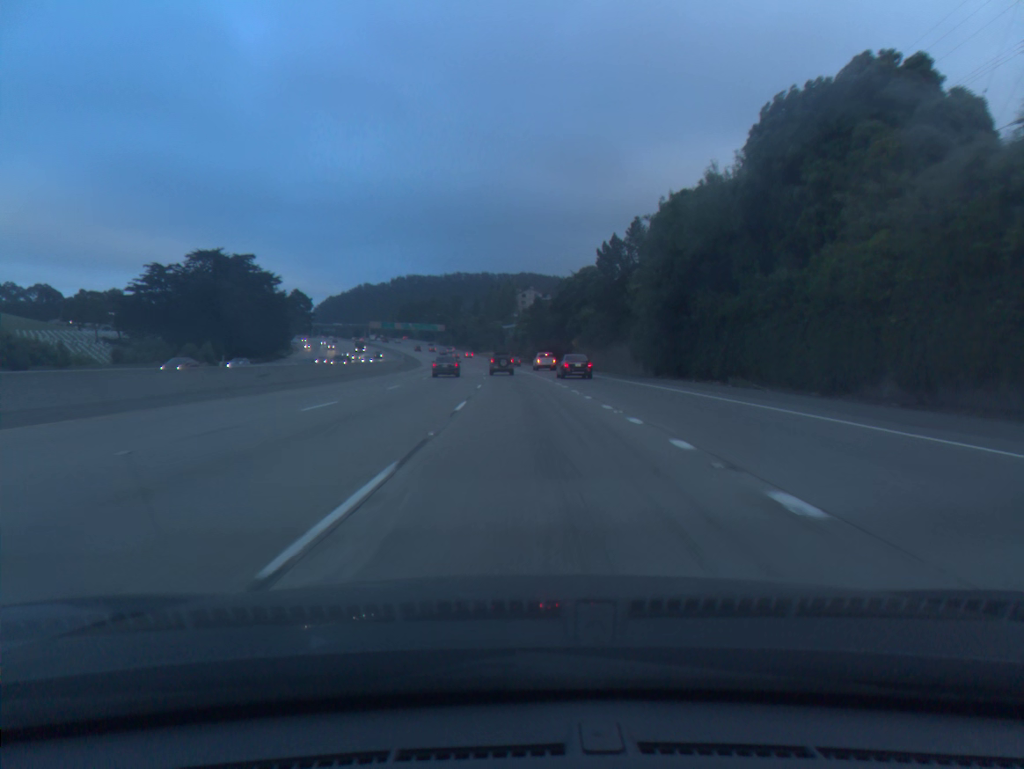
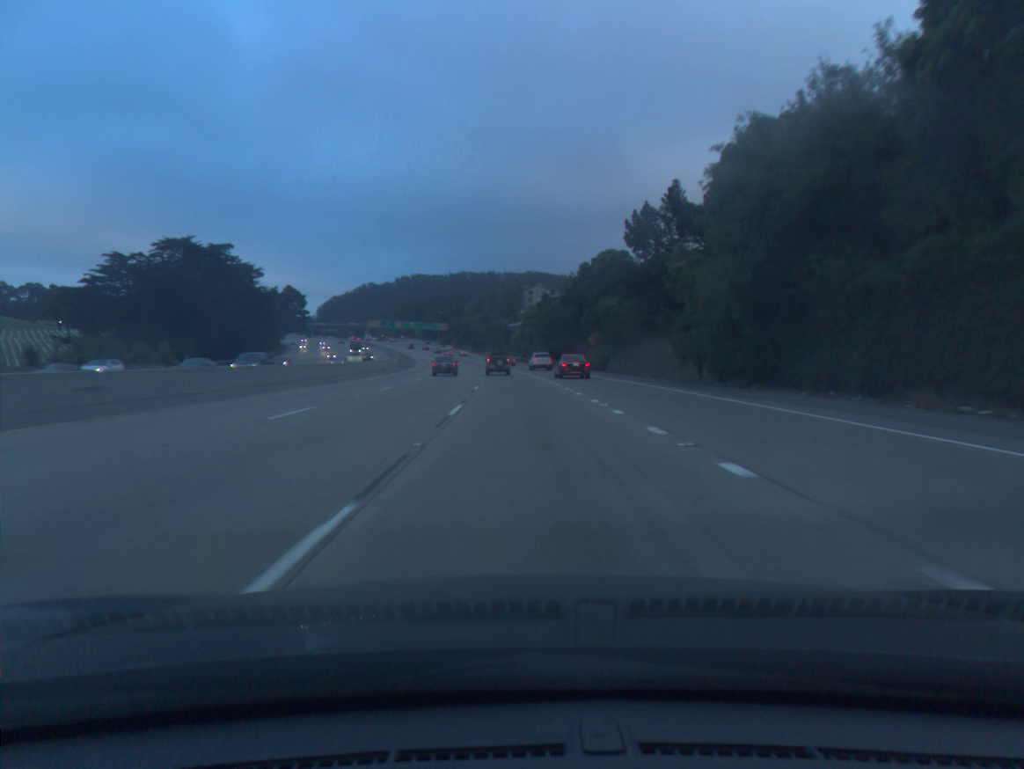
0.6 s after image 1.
(-0.1, +15.8) m; 0°
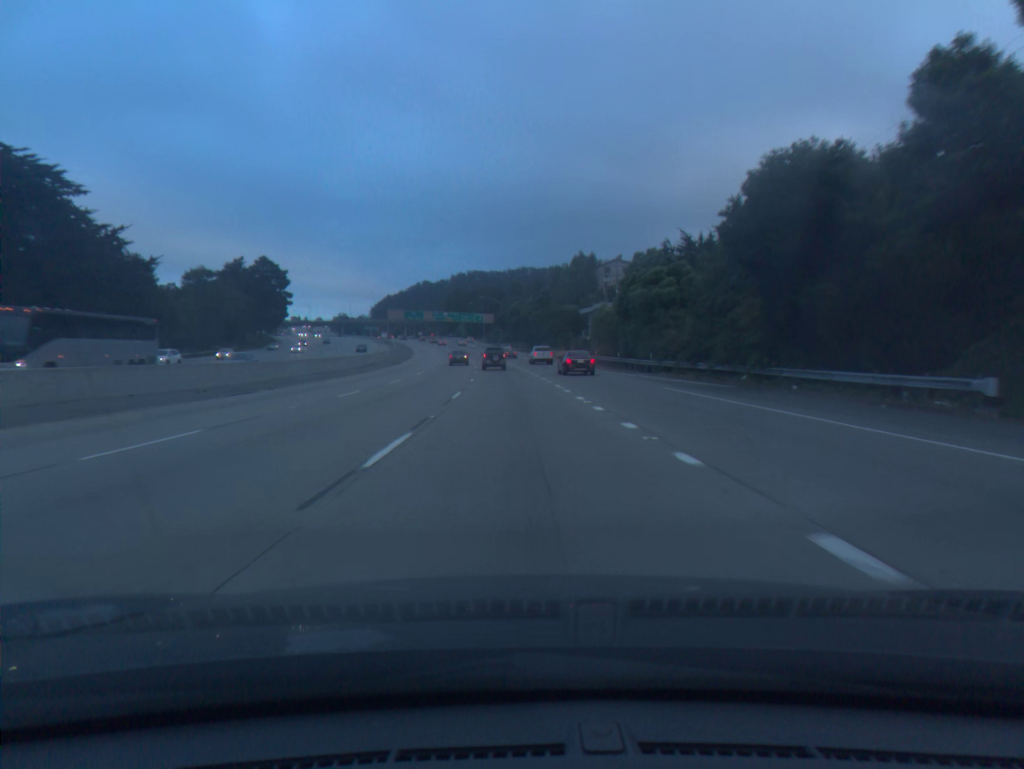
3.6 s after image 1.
(-2.5, +80.0) m; -4°
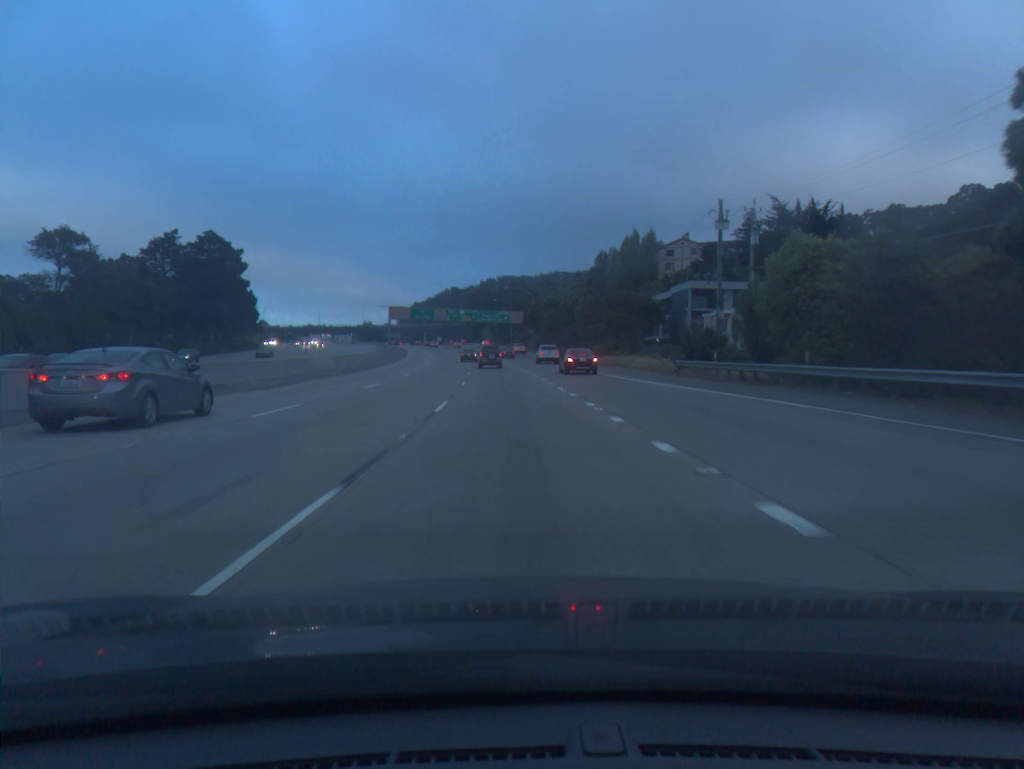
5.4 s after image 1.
(-1.0, +48.1) m; -2°
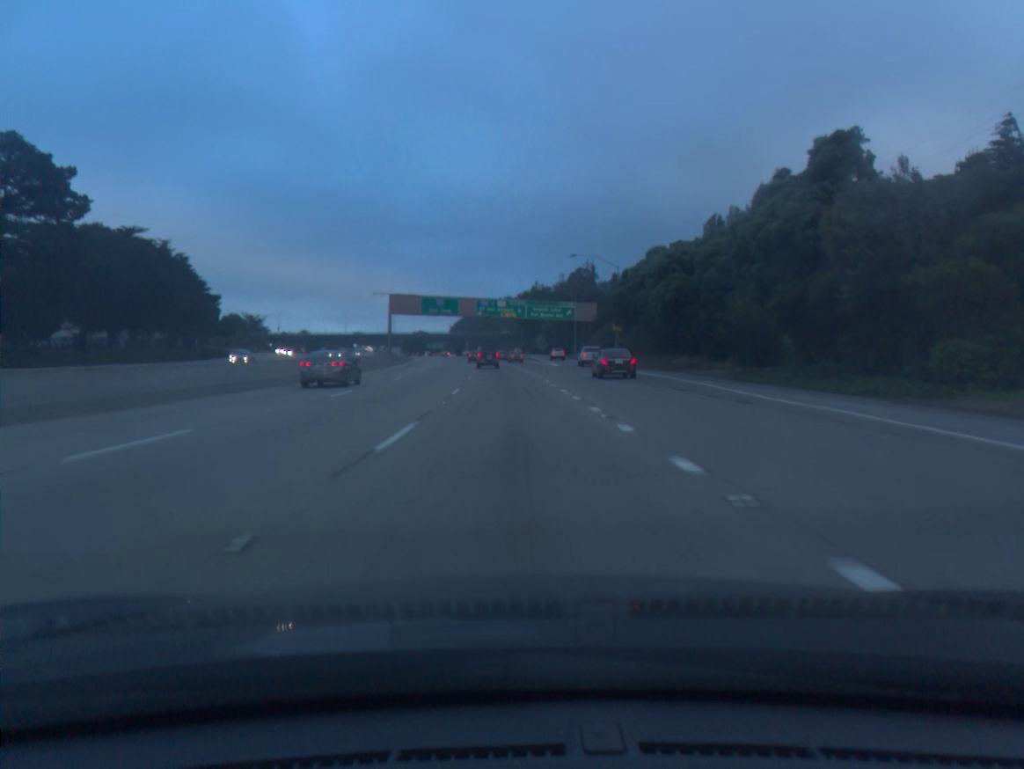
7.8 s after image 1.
(-2.2, +64.3) m; -4°
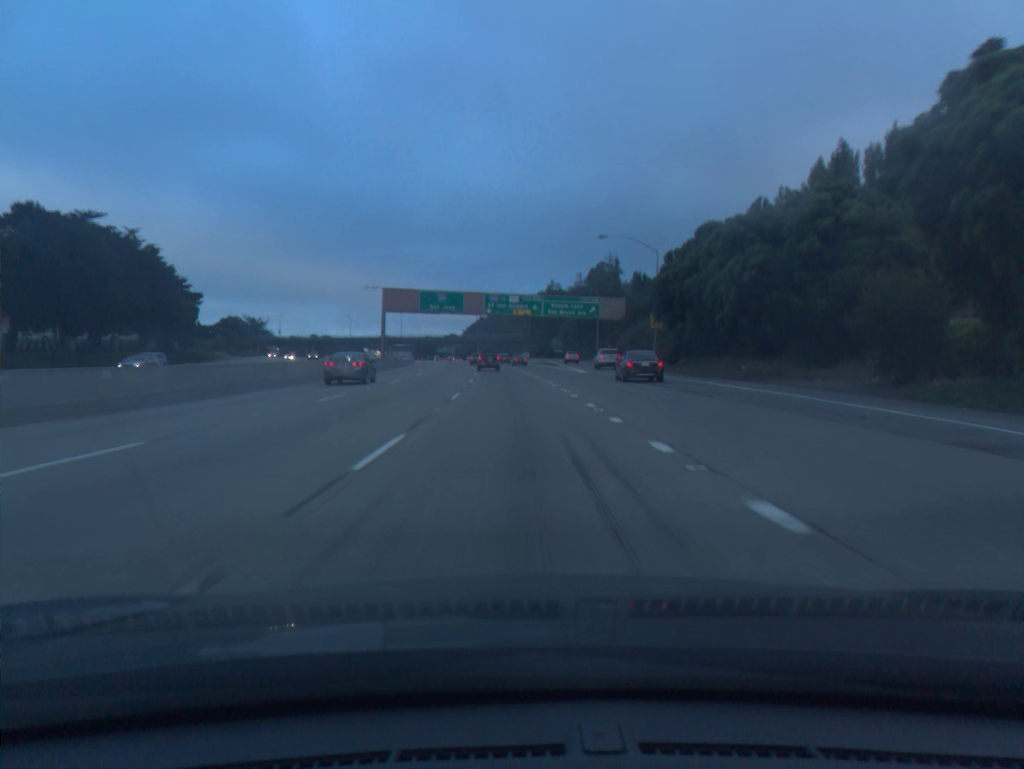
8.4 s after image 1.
(-0.1, +16.1) m; -1°
